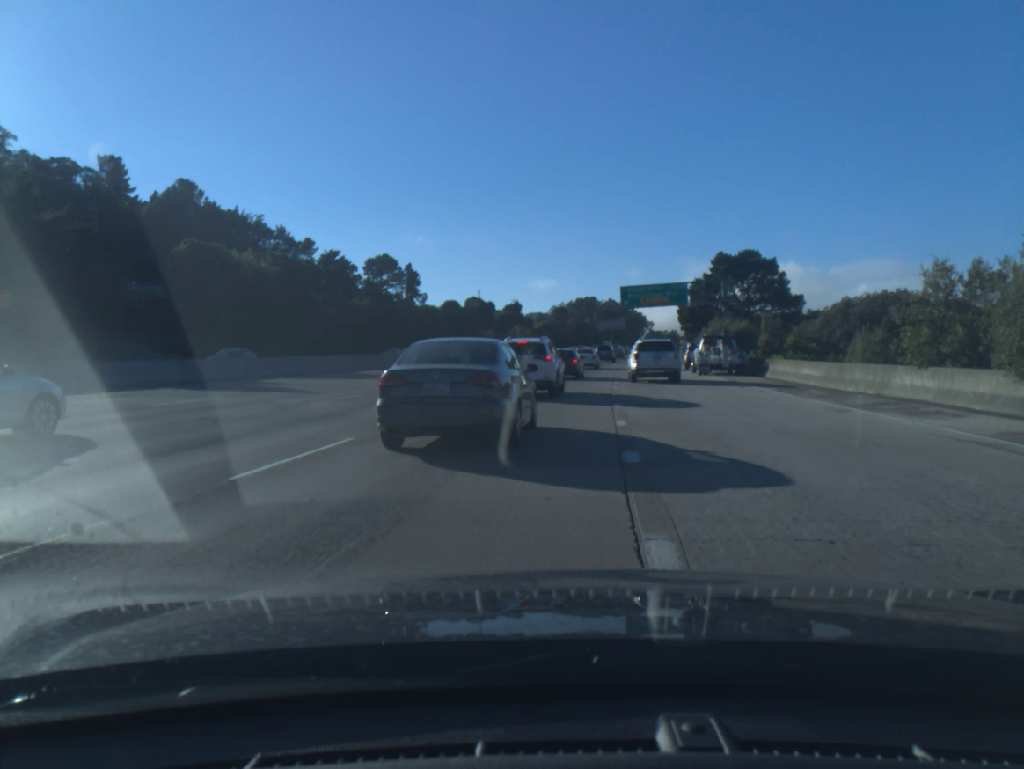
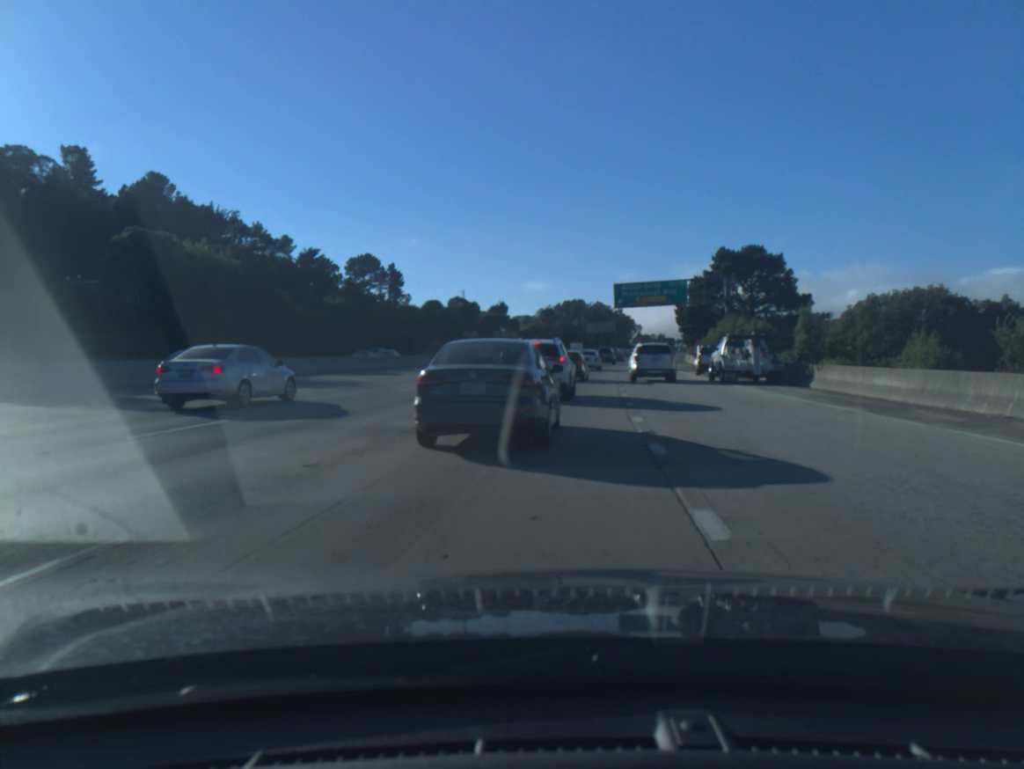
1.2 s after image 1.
(+0.1, +8.1) m; +1°
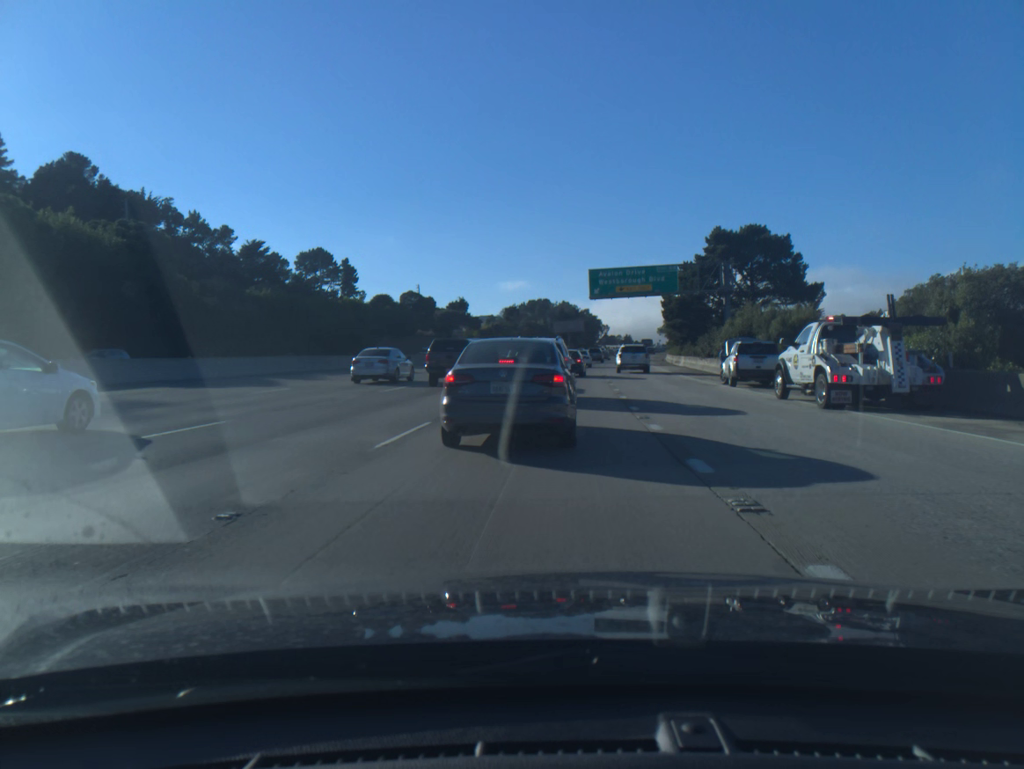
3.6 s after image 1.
(+0.4, +15.5) m; +3°
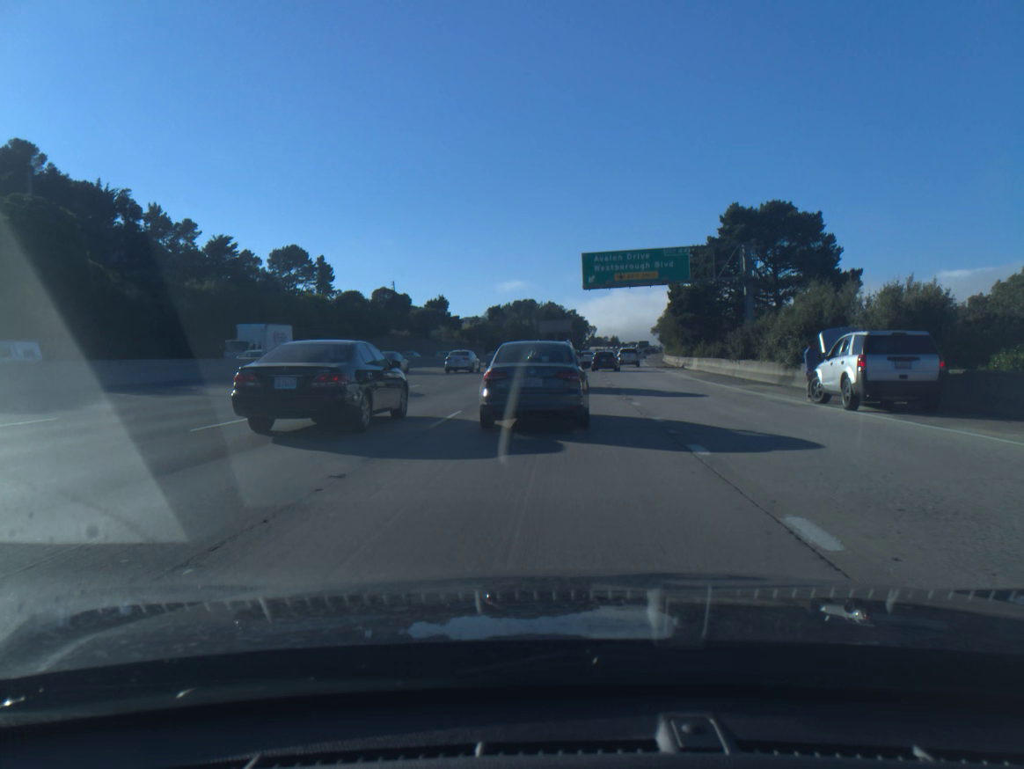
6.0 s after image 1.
(+0.1, +12.5) m; +1°
